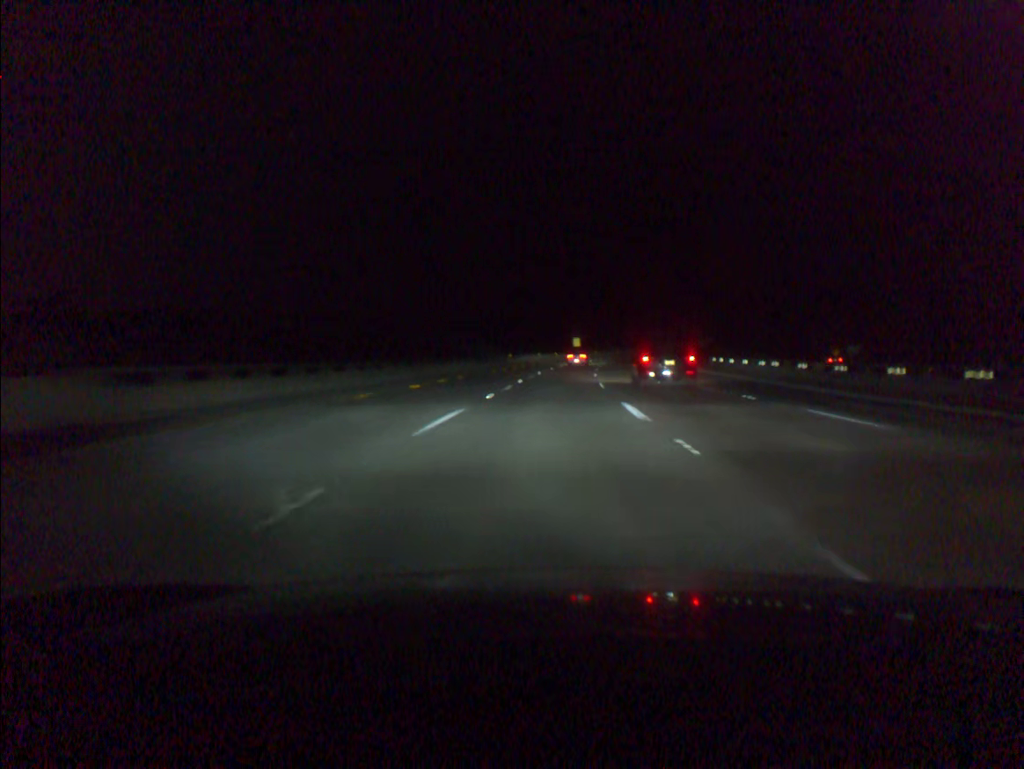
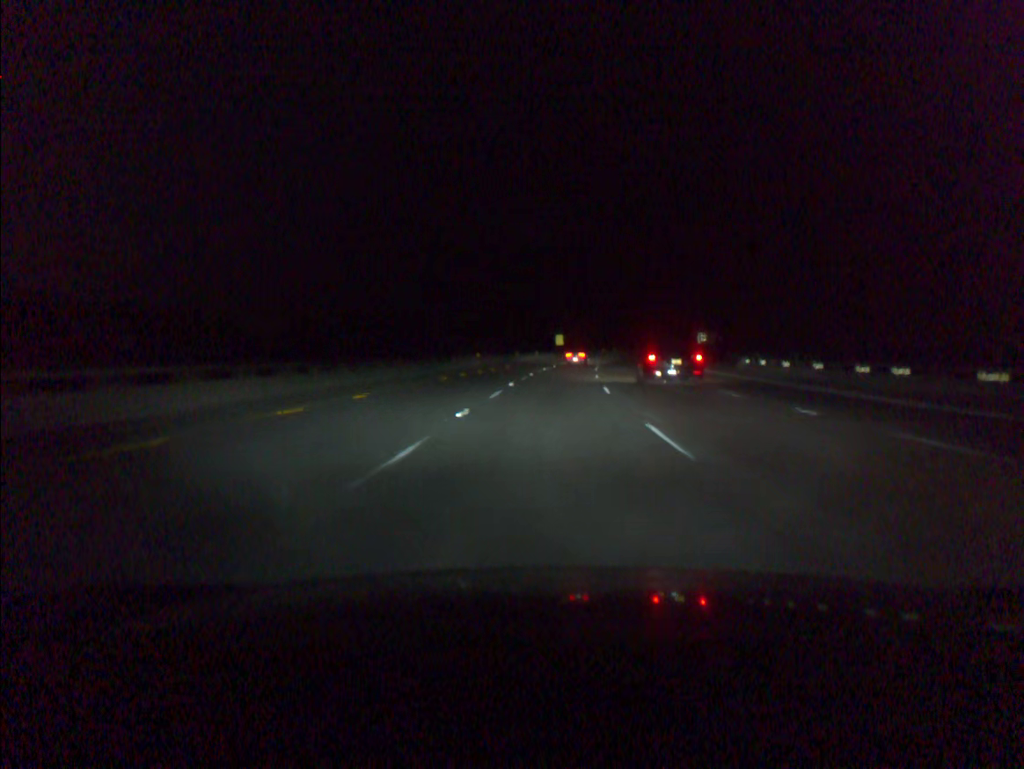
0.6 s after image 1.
(+0.3, +19.1) m; +1°
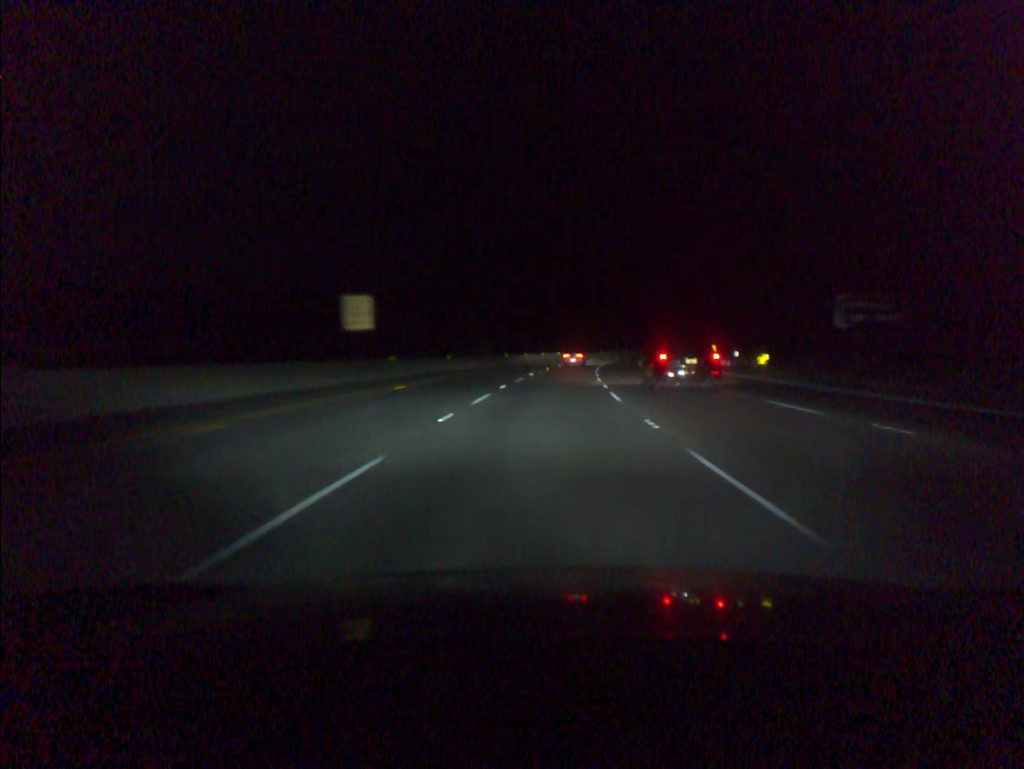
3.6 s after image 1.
(+6.6, +95.3) m; +8°
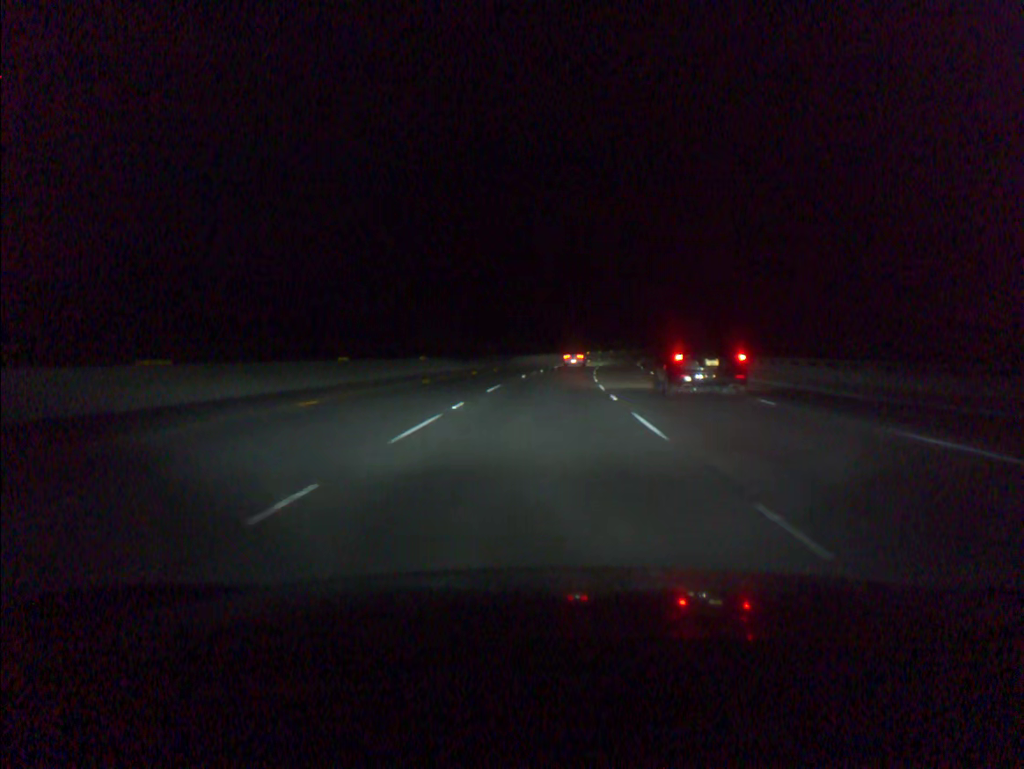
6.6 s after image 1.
(+6.7, +95.2) m; +8°
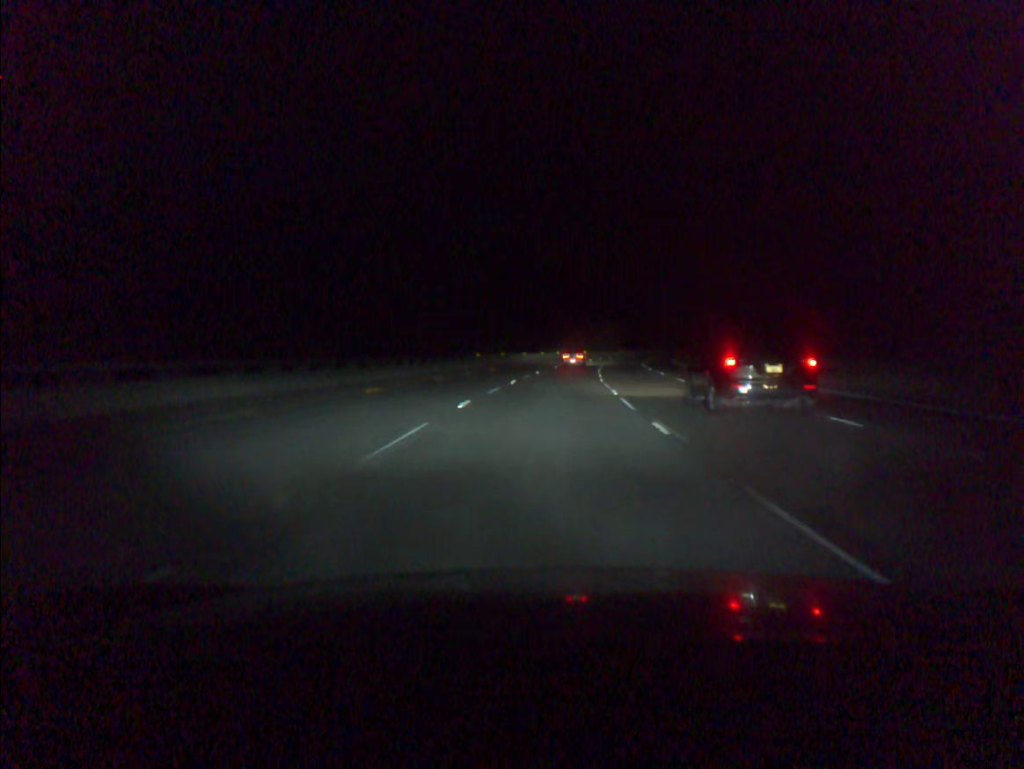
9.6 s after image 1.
(+6.4, +95.2) m; +8°
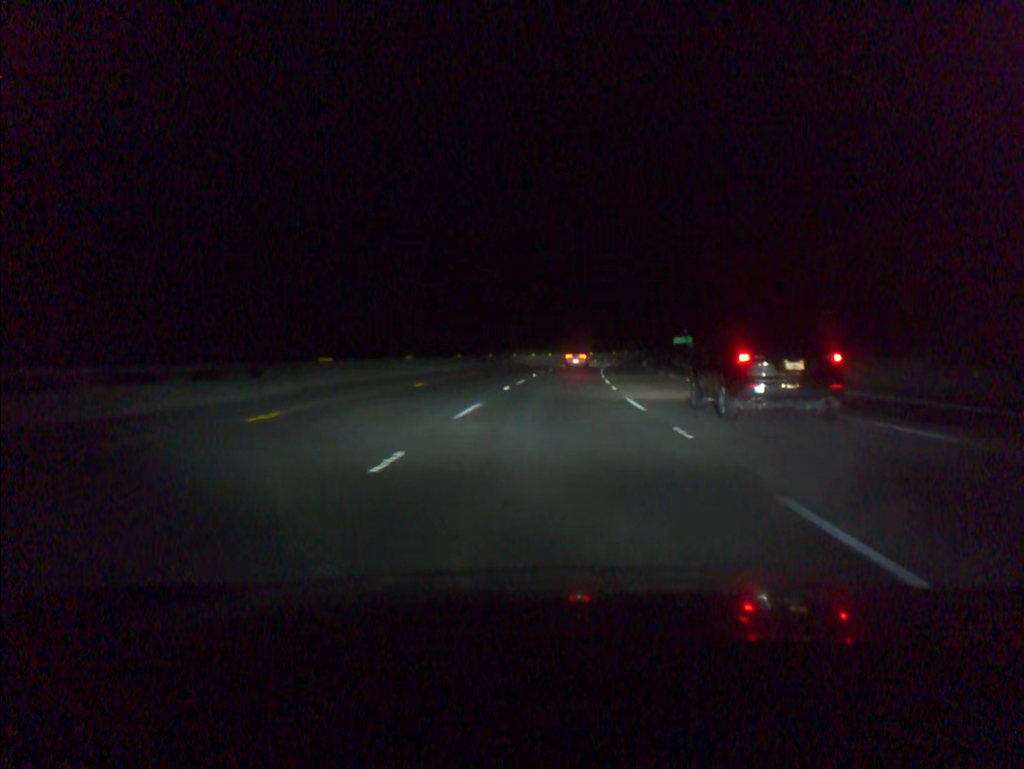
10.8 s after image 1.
(+1.0, +38.2) m; +3°
